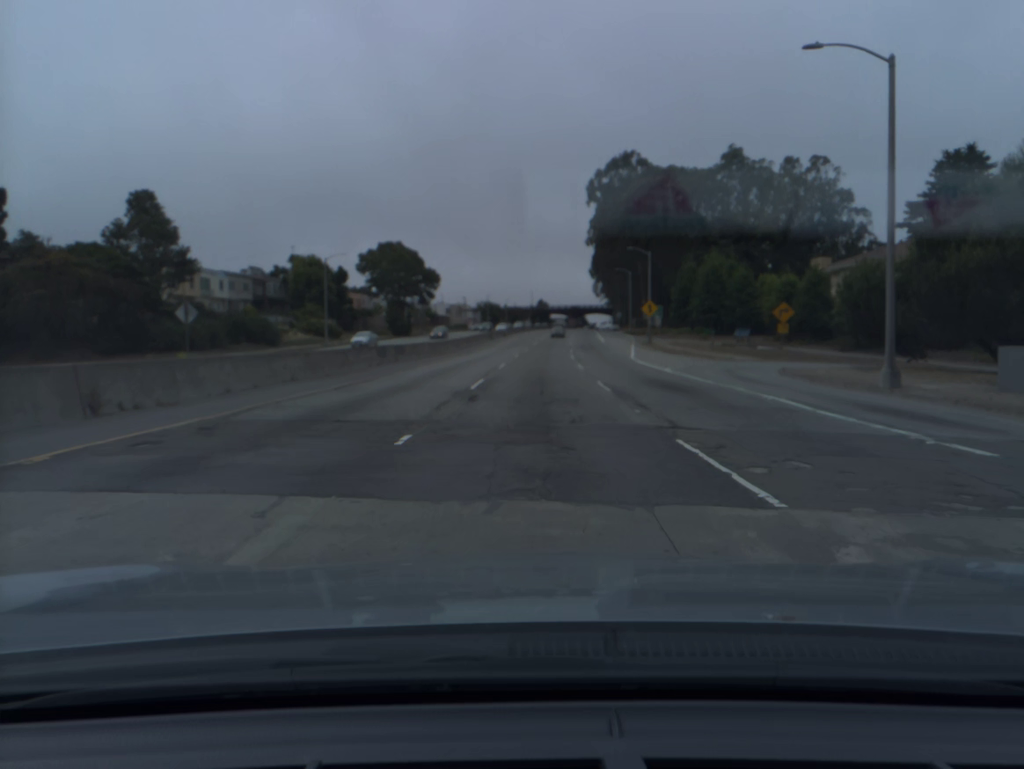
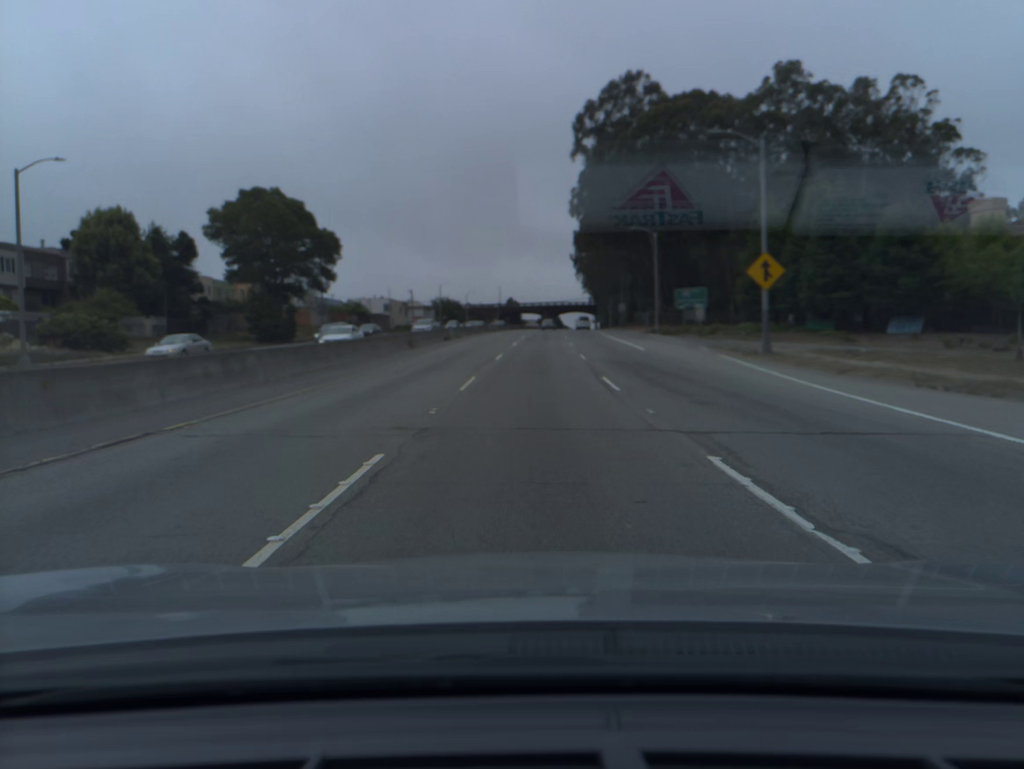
(+1.0, +44.4) m; +2°
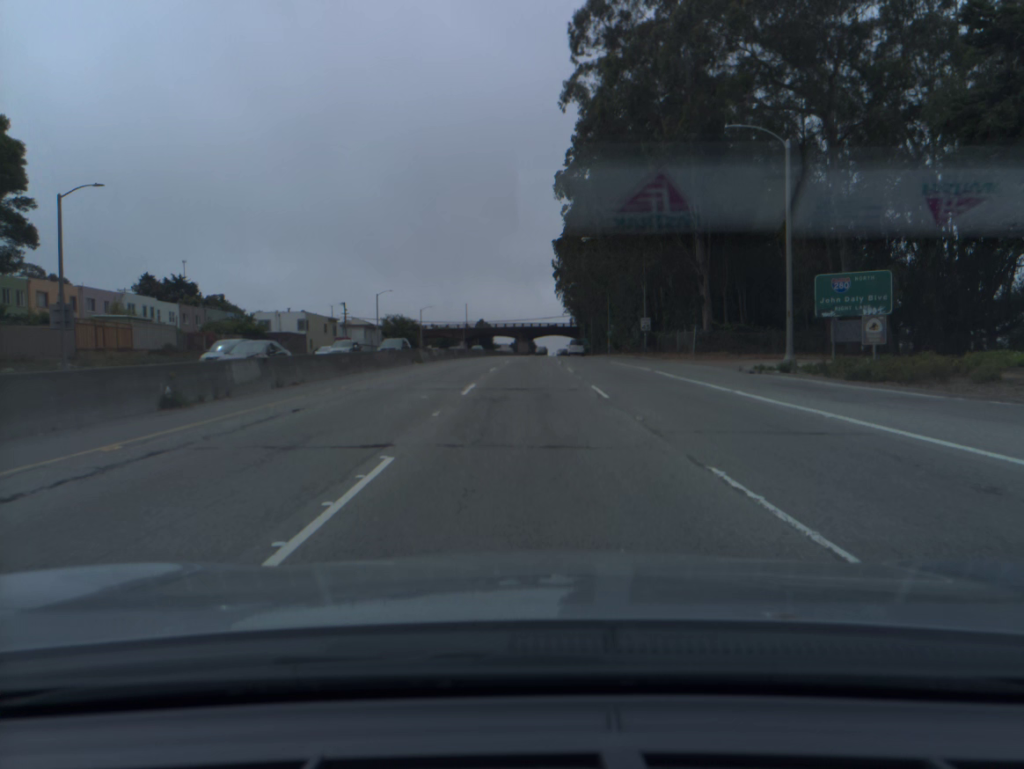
(+0.8, +44.0) m; +2°
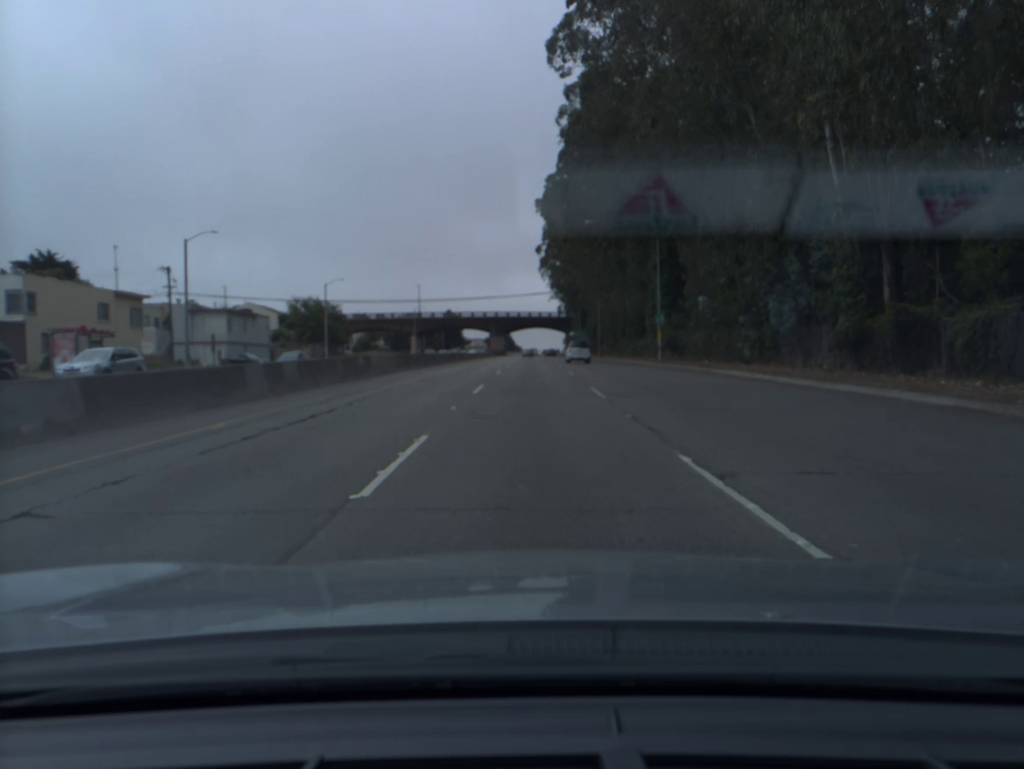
(+0.8, +57.3) m; +2°
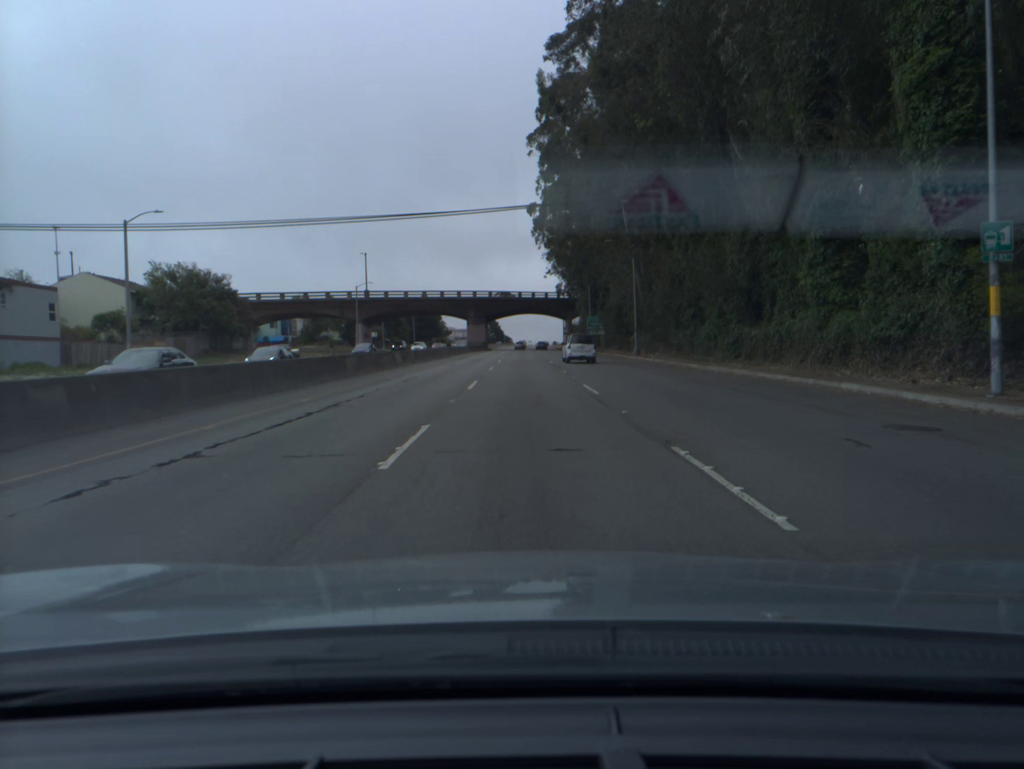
(+0.5, +42.4) m; +1°
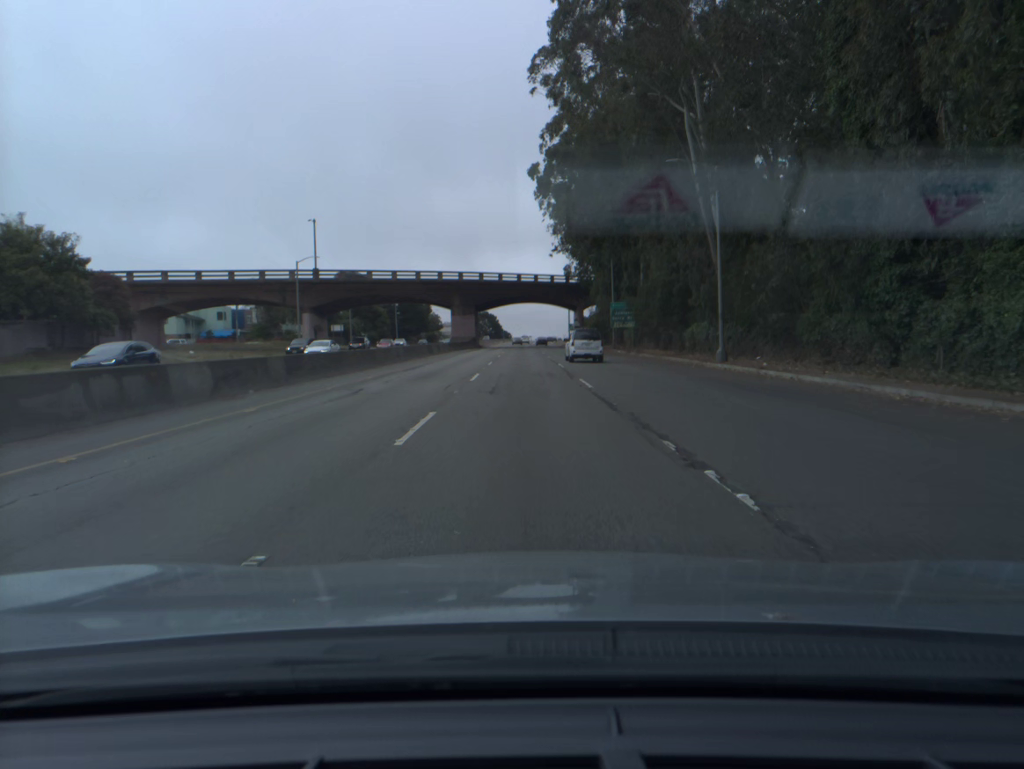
(0.0, +28.1) m; 0°
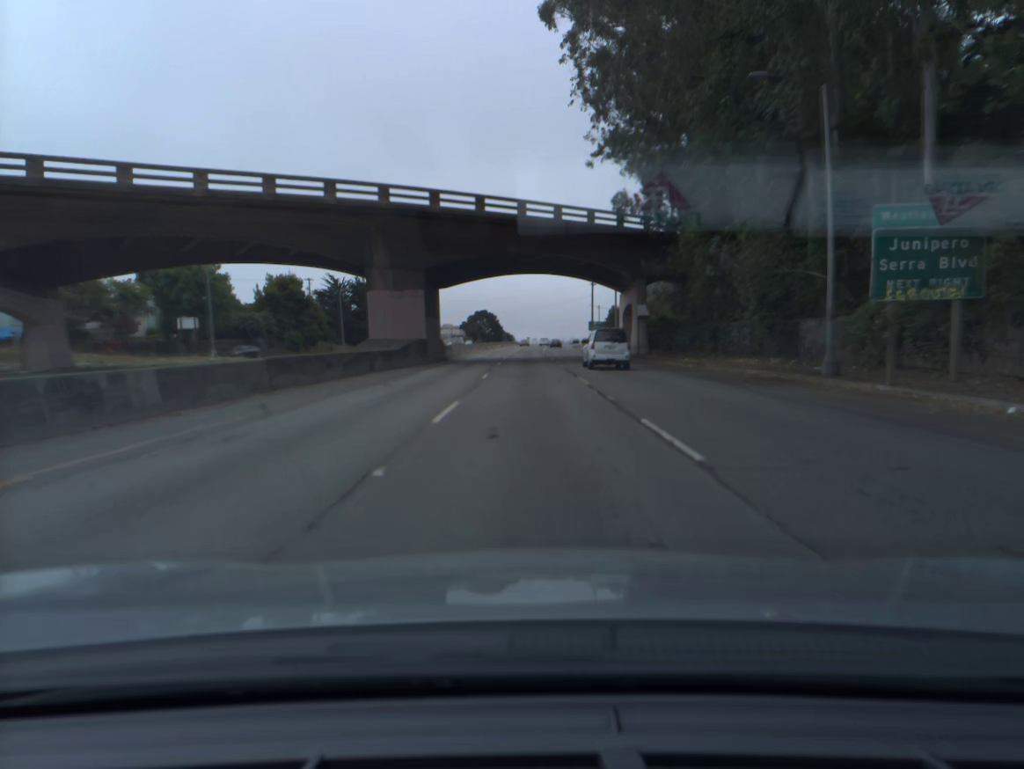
(-0.3, +56.1) m; 0°
